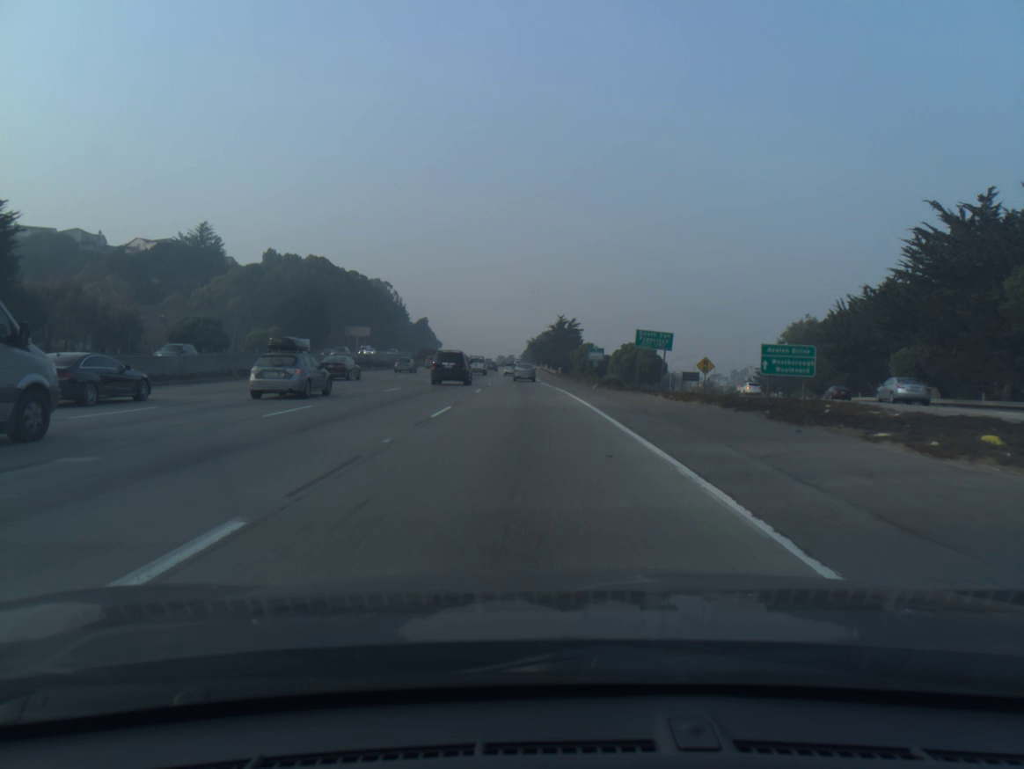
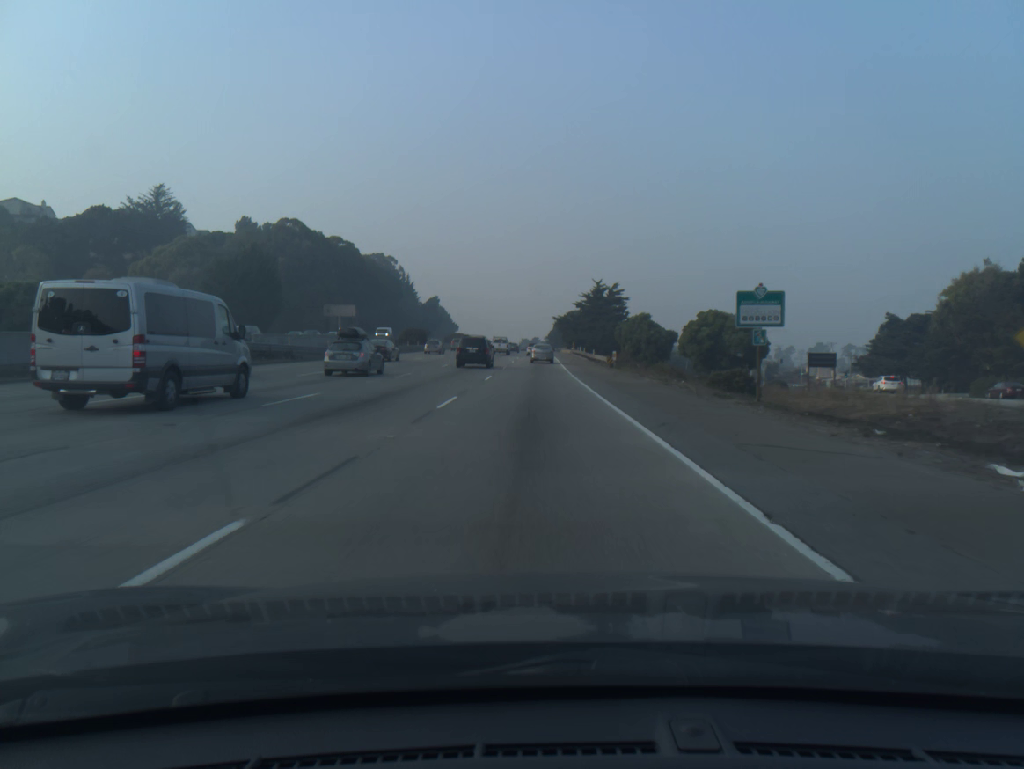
(-0.8, +44.2) m; -2°
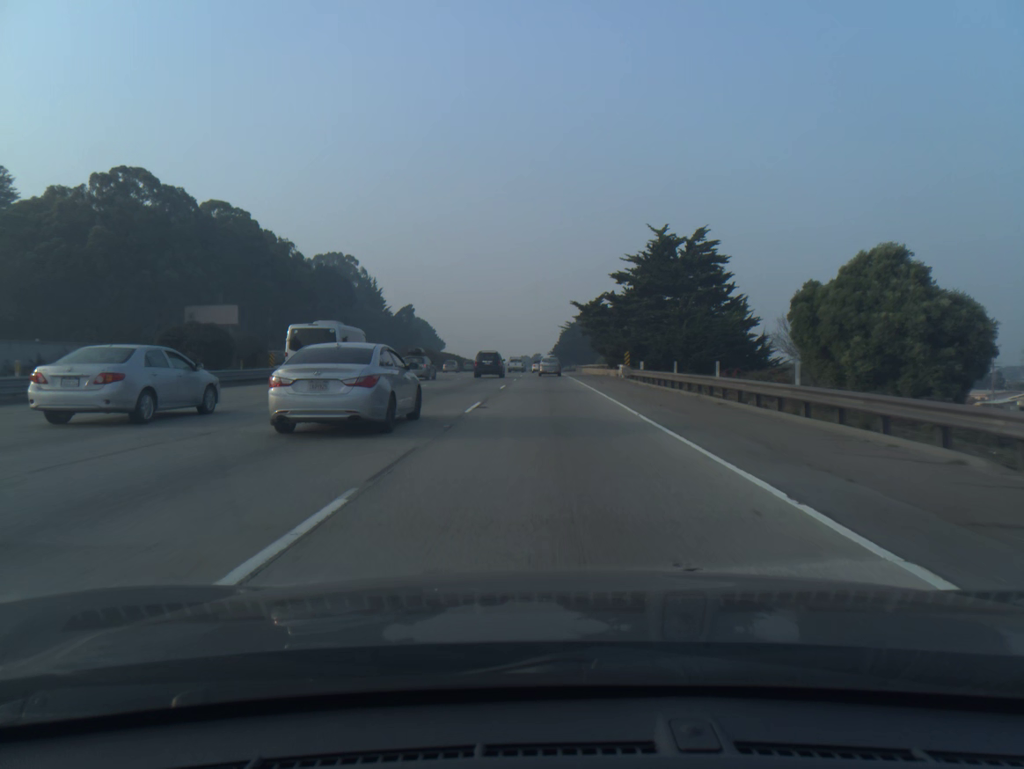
(-0.6, +71.5) m; 0°
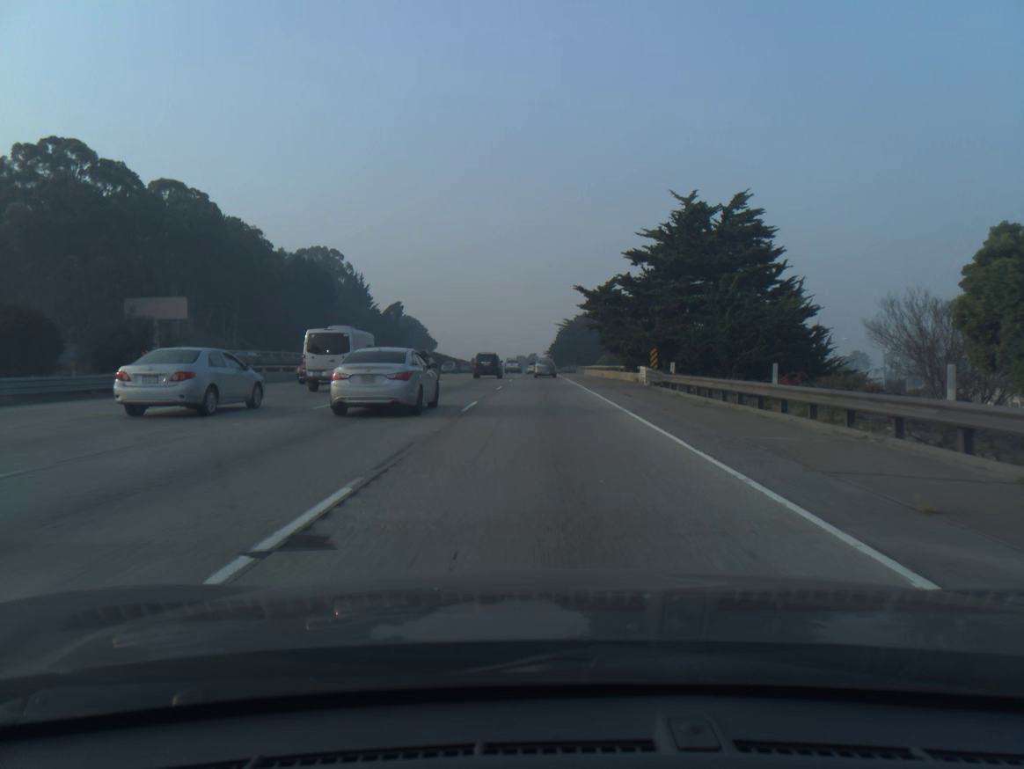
(0.0, +14.0) m; 0°
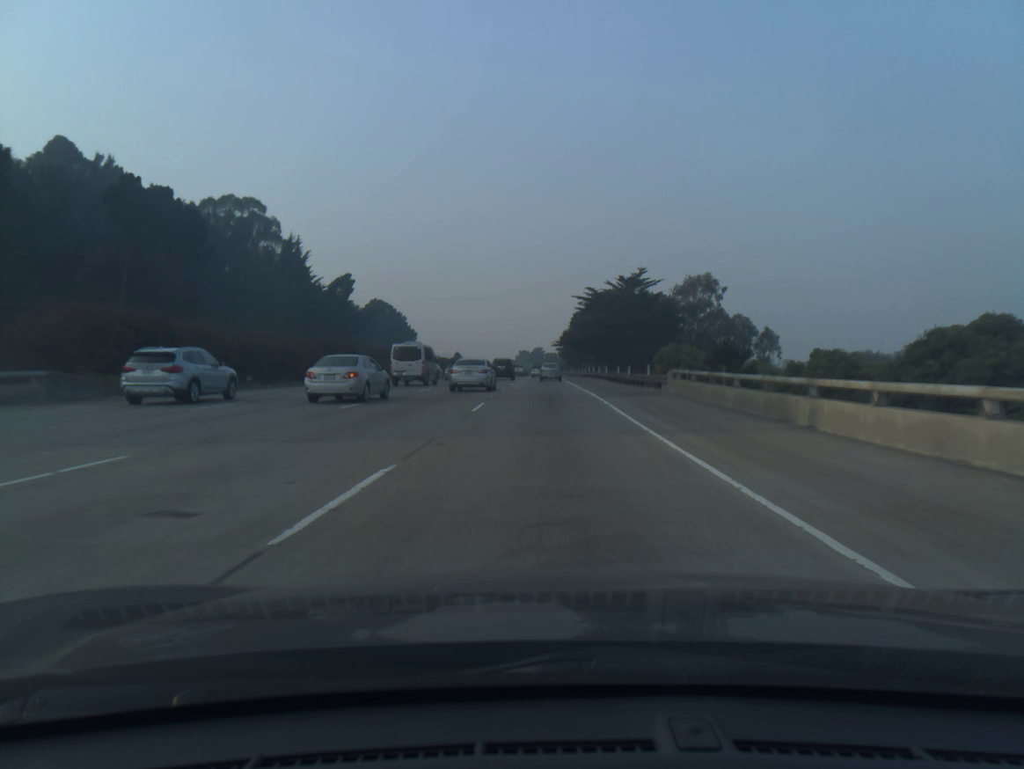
(-0.1, +71.4) m; 0°
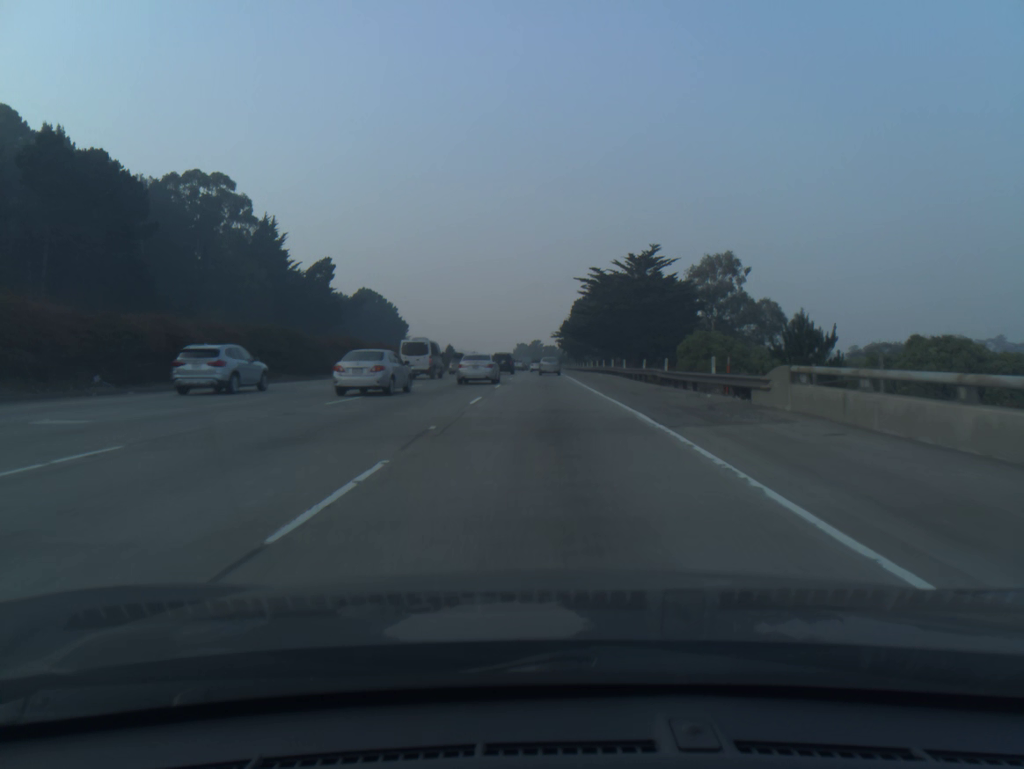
(0.0, +14.7) m; 0°
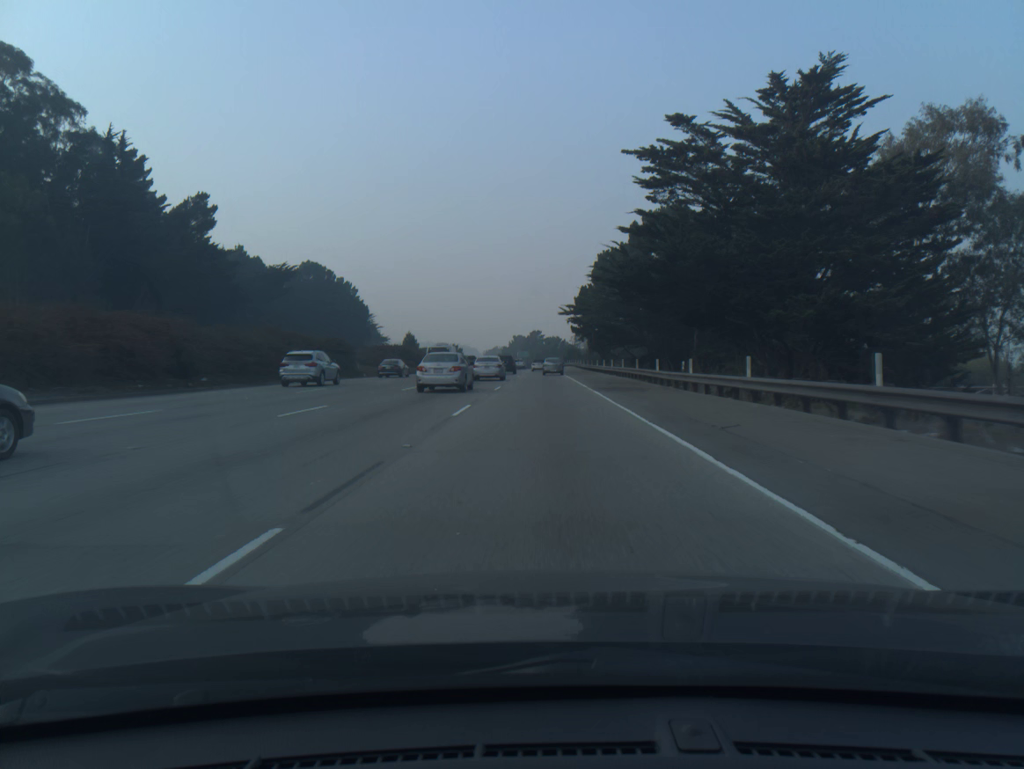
(-0.1, +59.2) m; 0°
